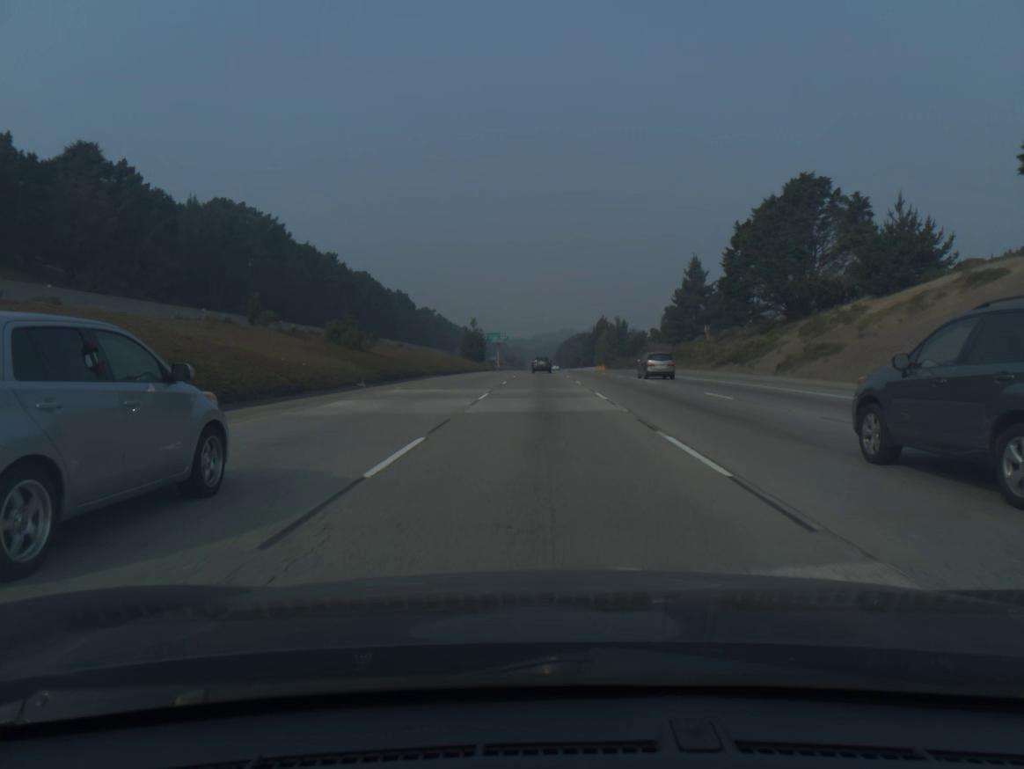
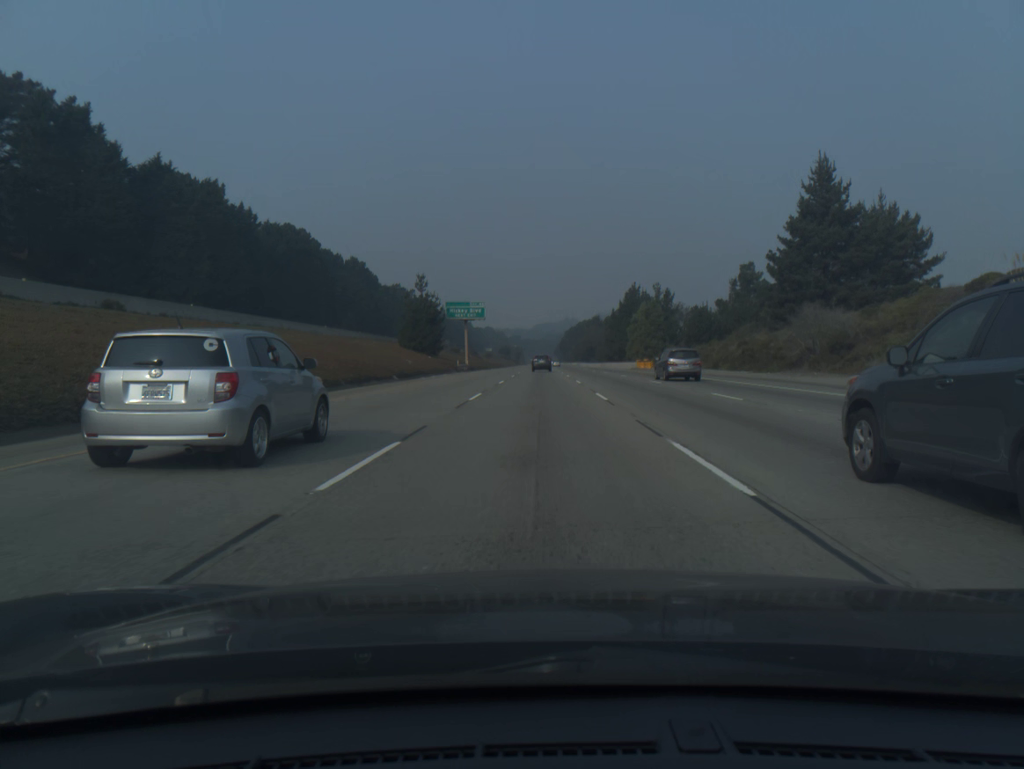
(+0.2, +74.3) m; 0°
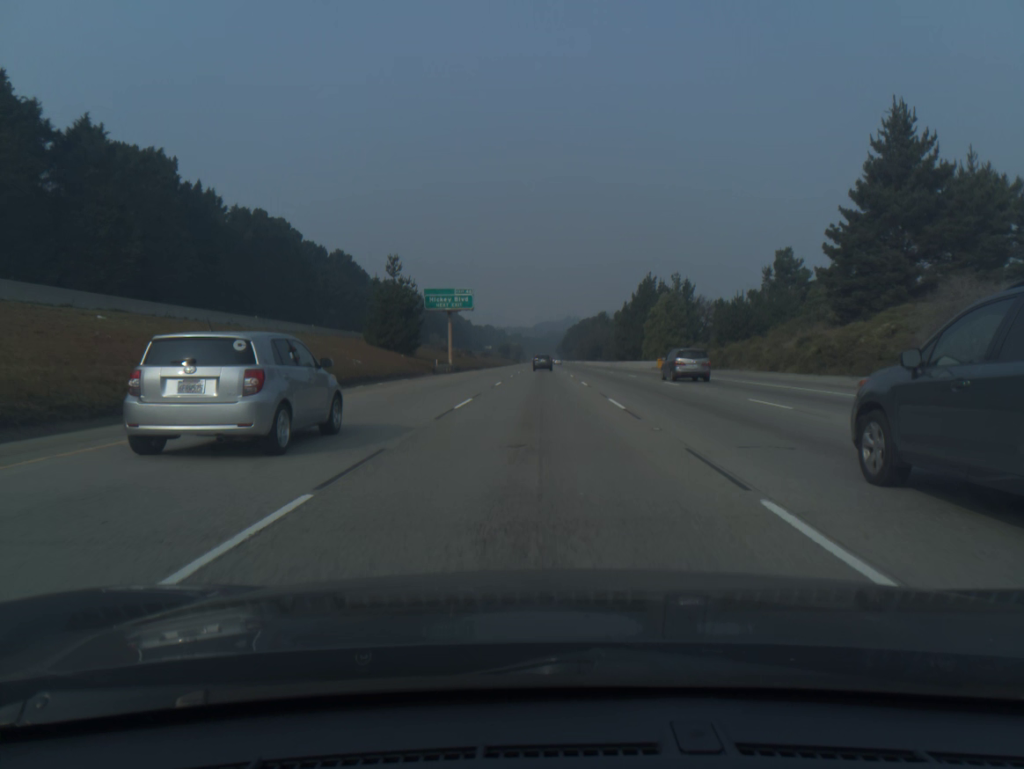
(0.0, +18.7) m; 0°
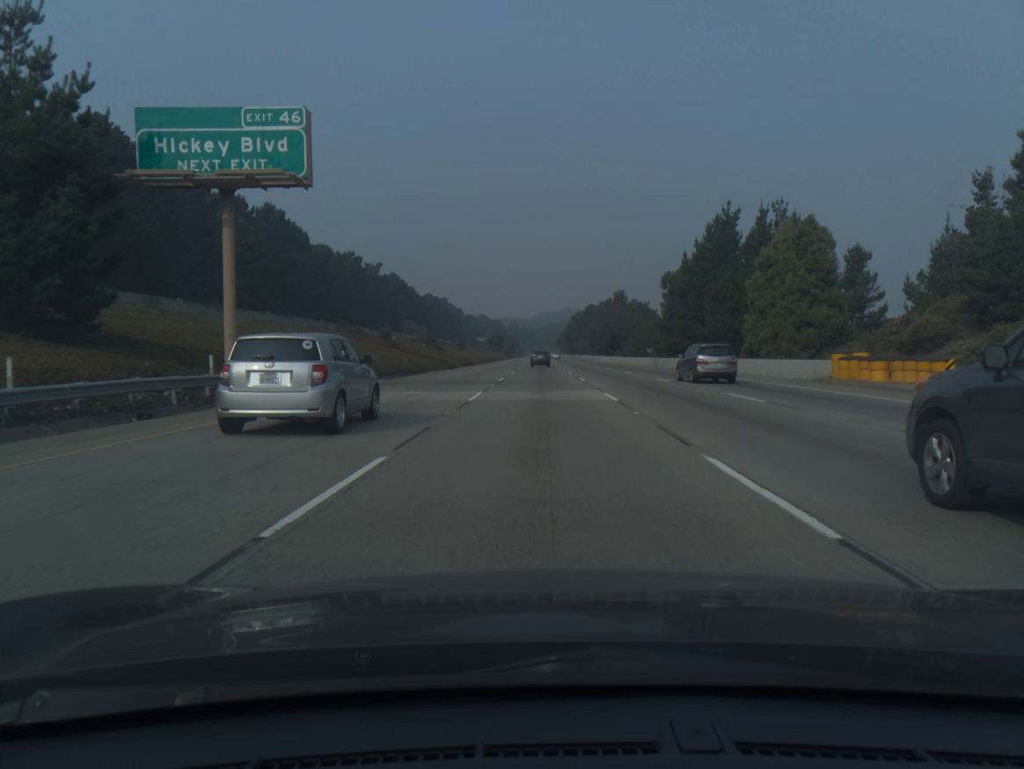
(-0.1, +56.1) m; 0°
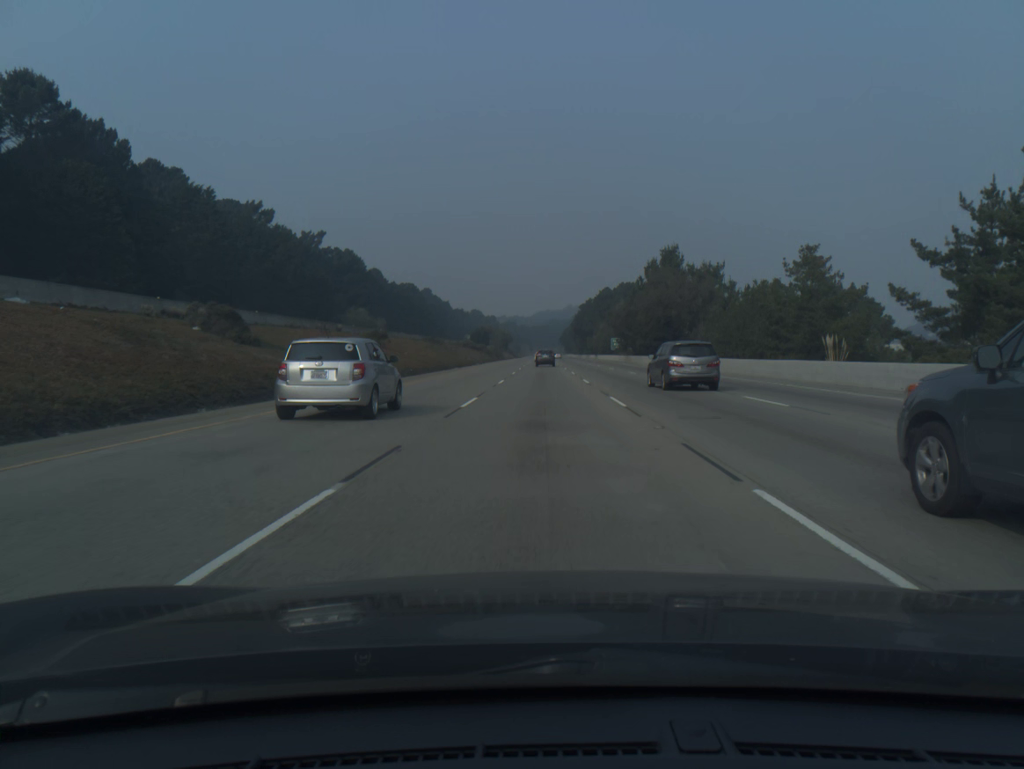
(+0.1, +75.1) m; 0°
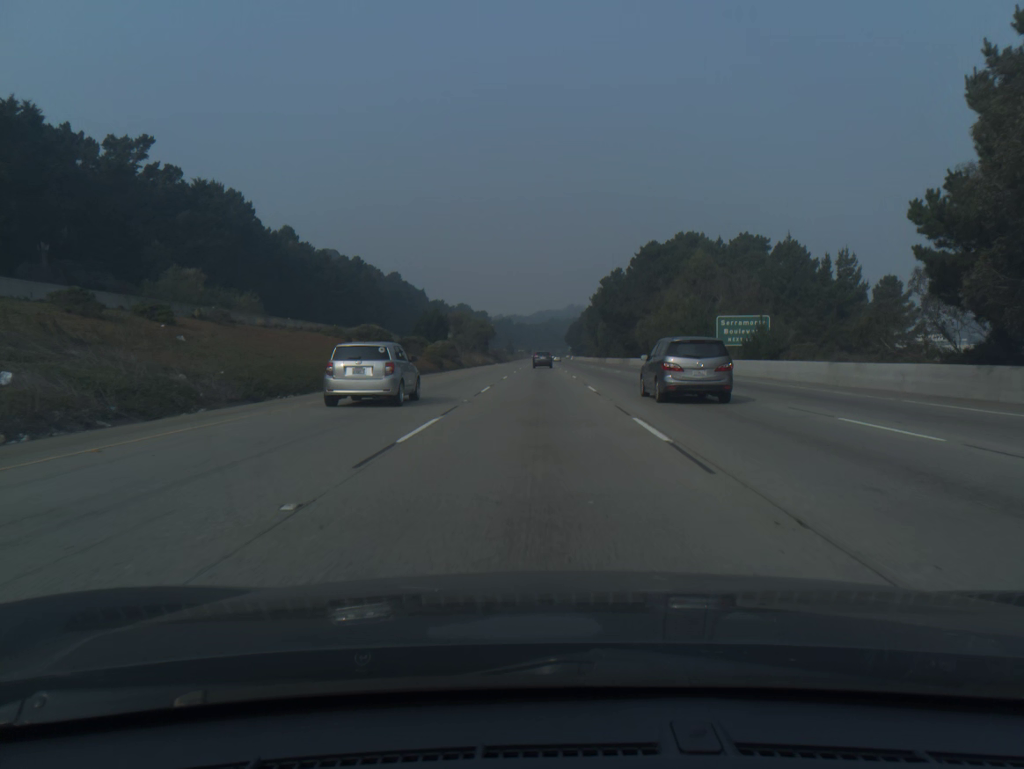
(+0.1, +94.5) m; 0°
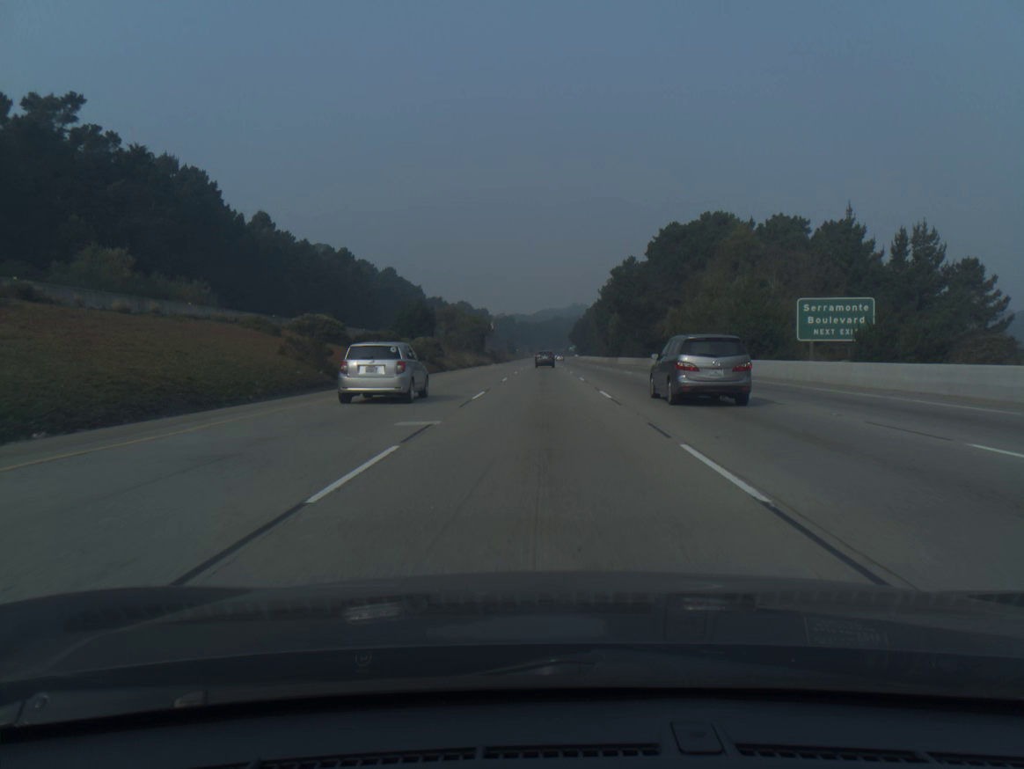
(0.0, +19.0) m; 0°
